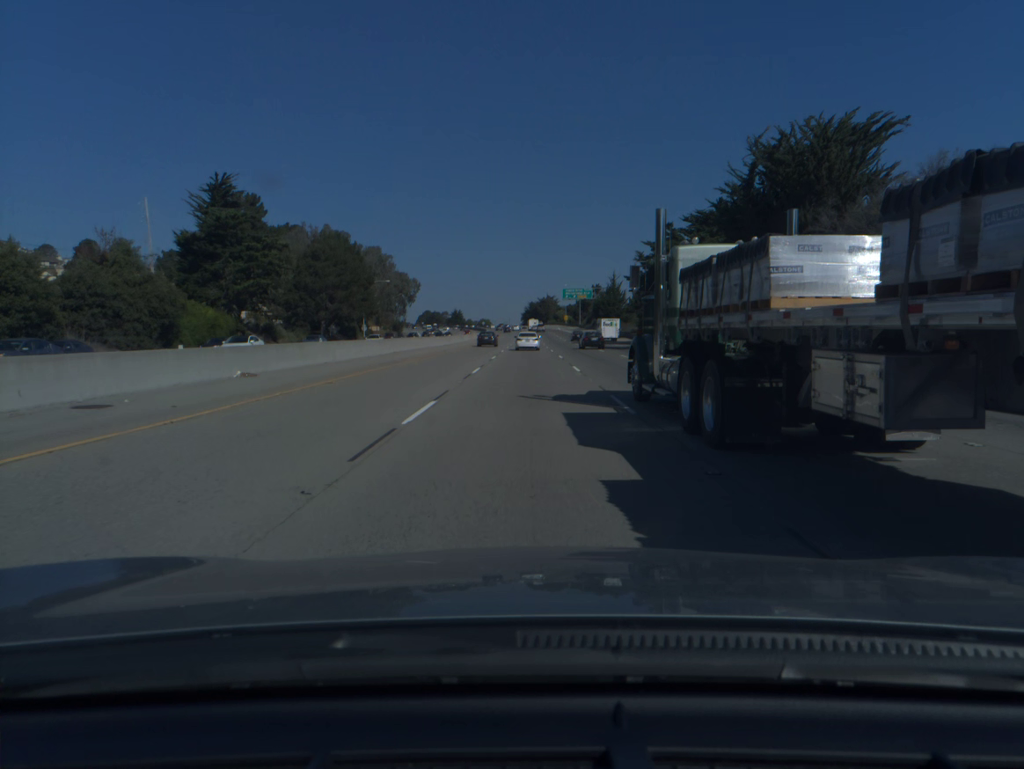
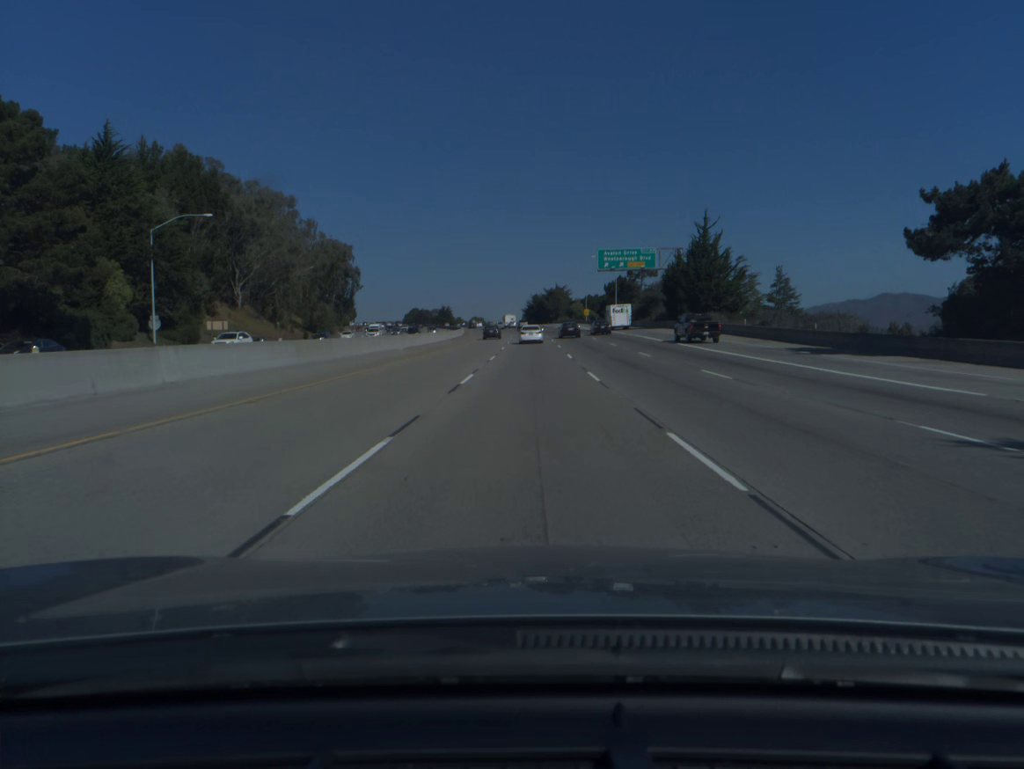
(-0.5, +93.9) m; 0°
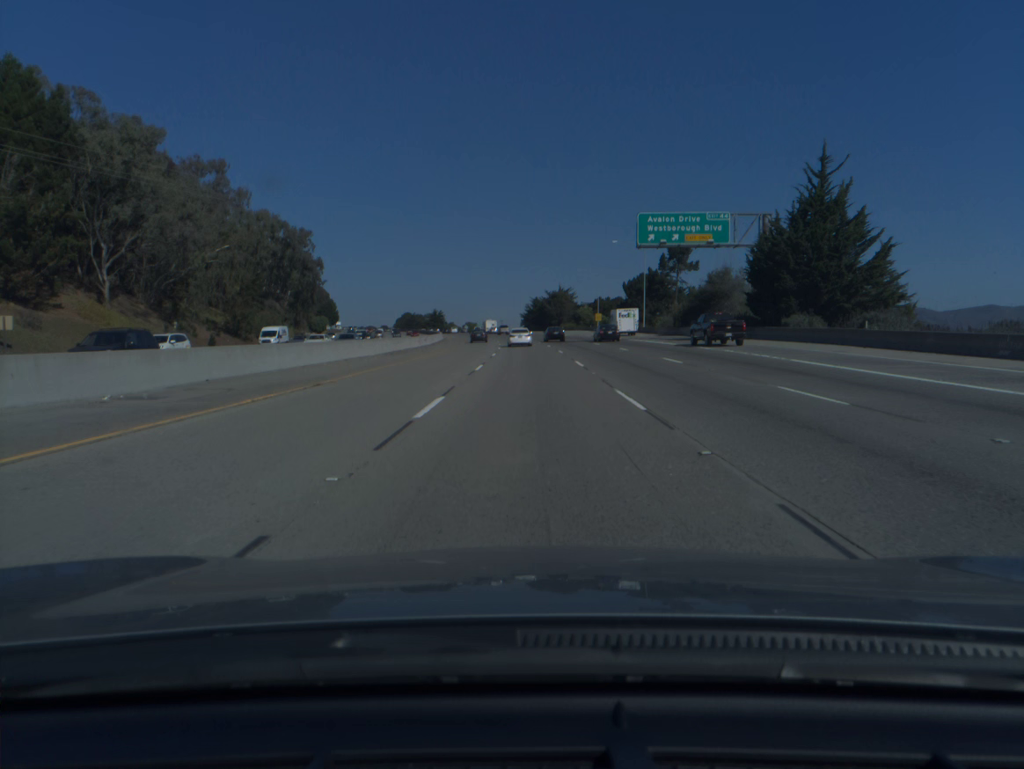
(0.0, +37.4) m; 0°
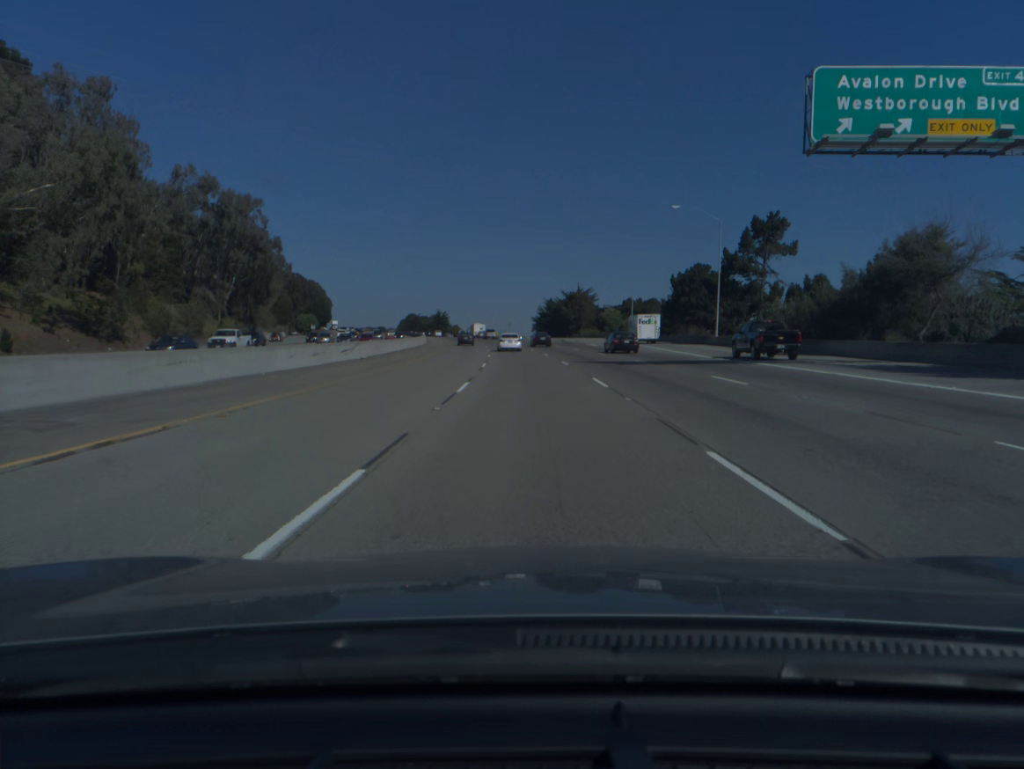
(-0.2, +37.2) m; -1°
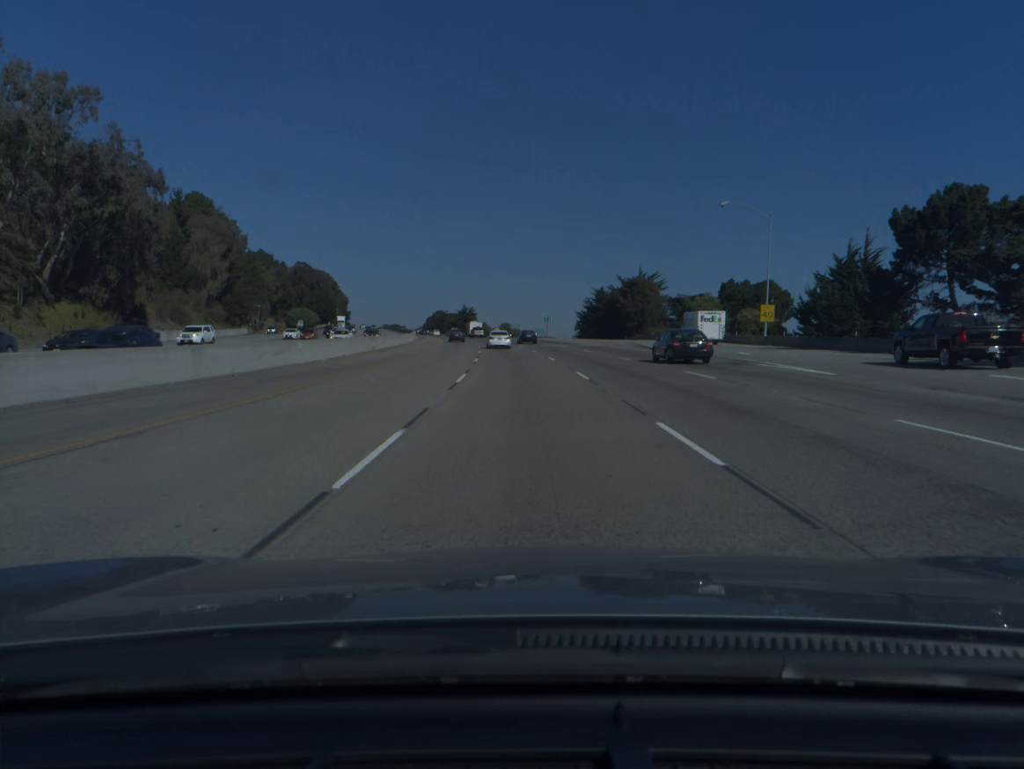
(-1.2, +55.7) m; -3°
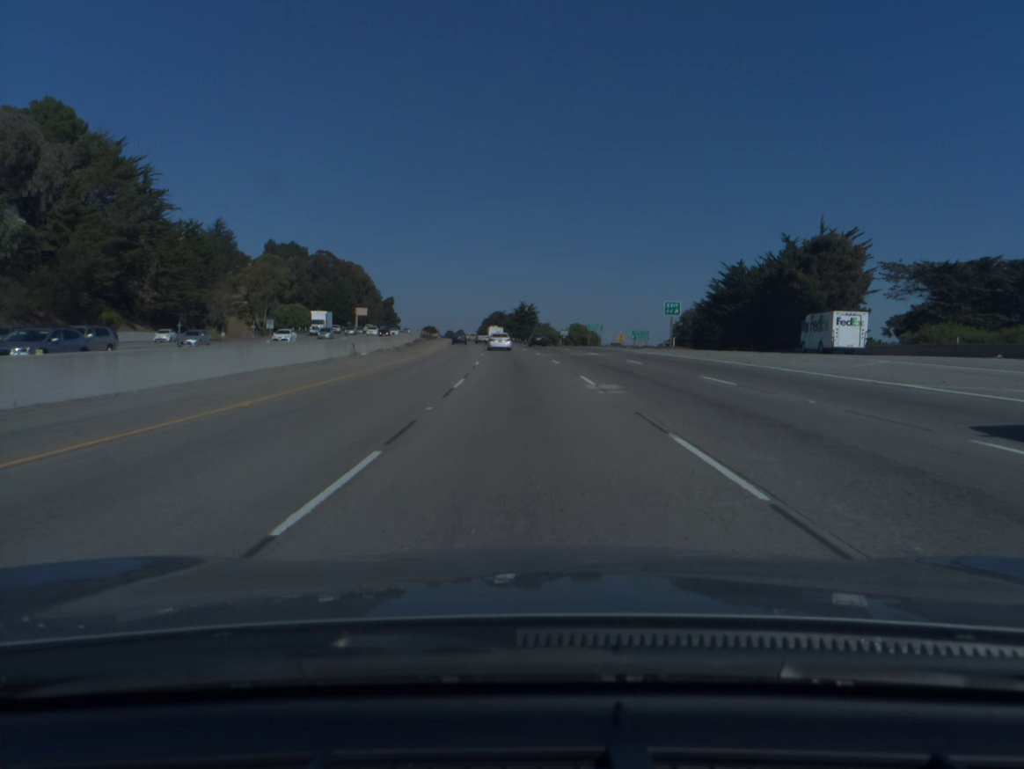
(-3.1, +74.4) m; -5°
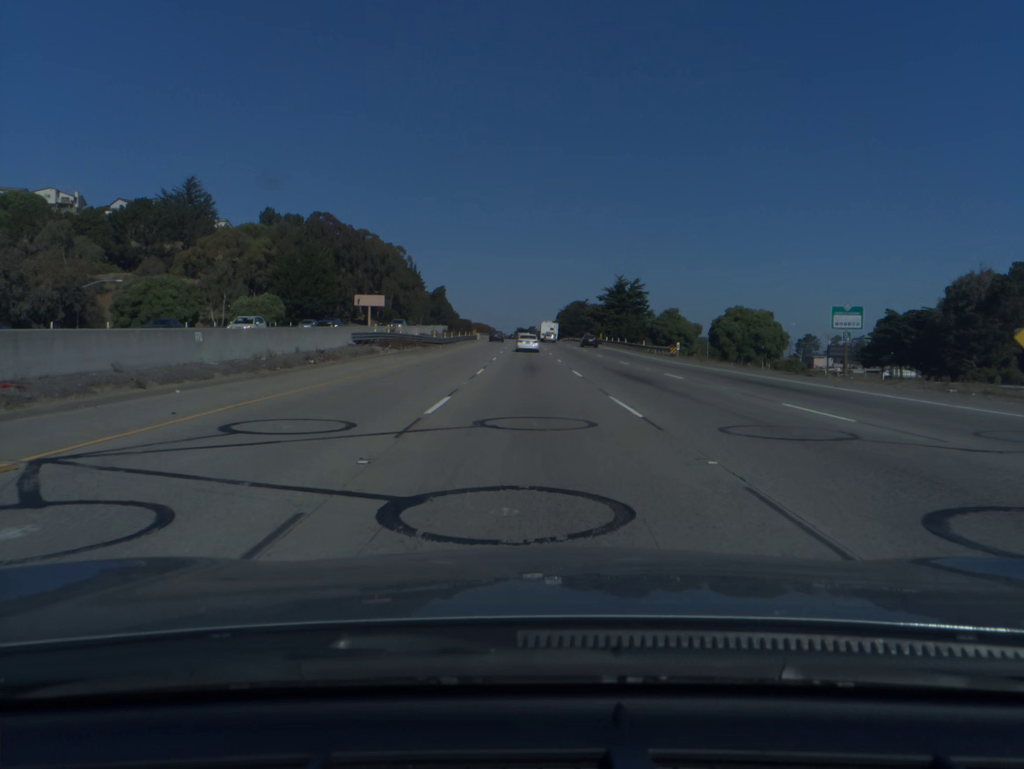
(-4.8, +94.1) m; -5°
